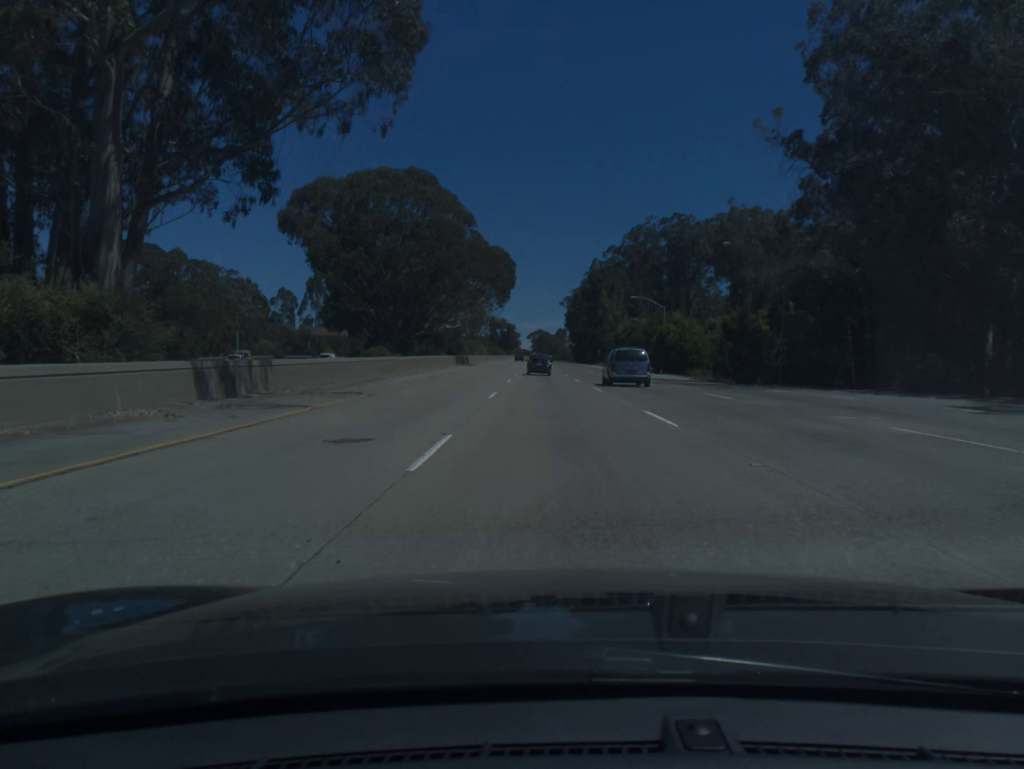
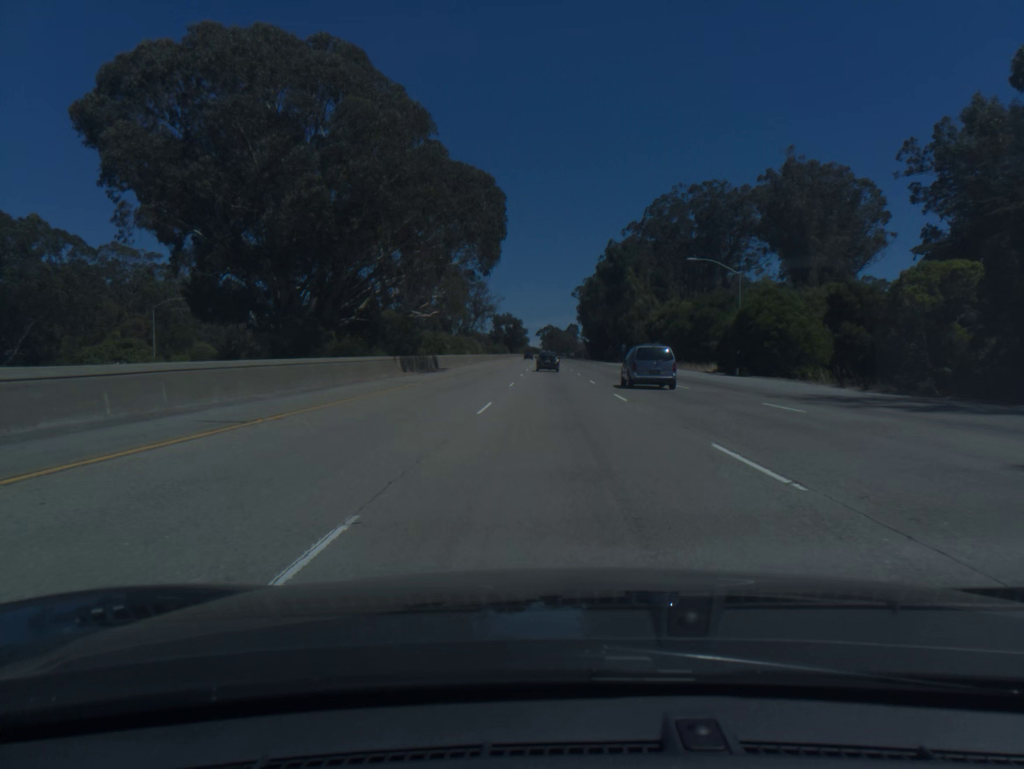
(-0.3, +35.6) m; -1°
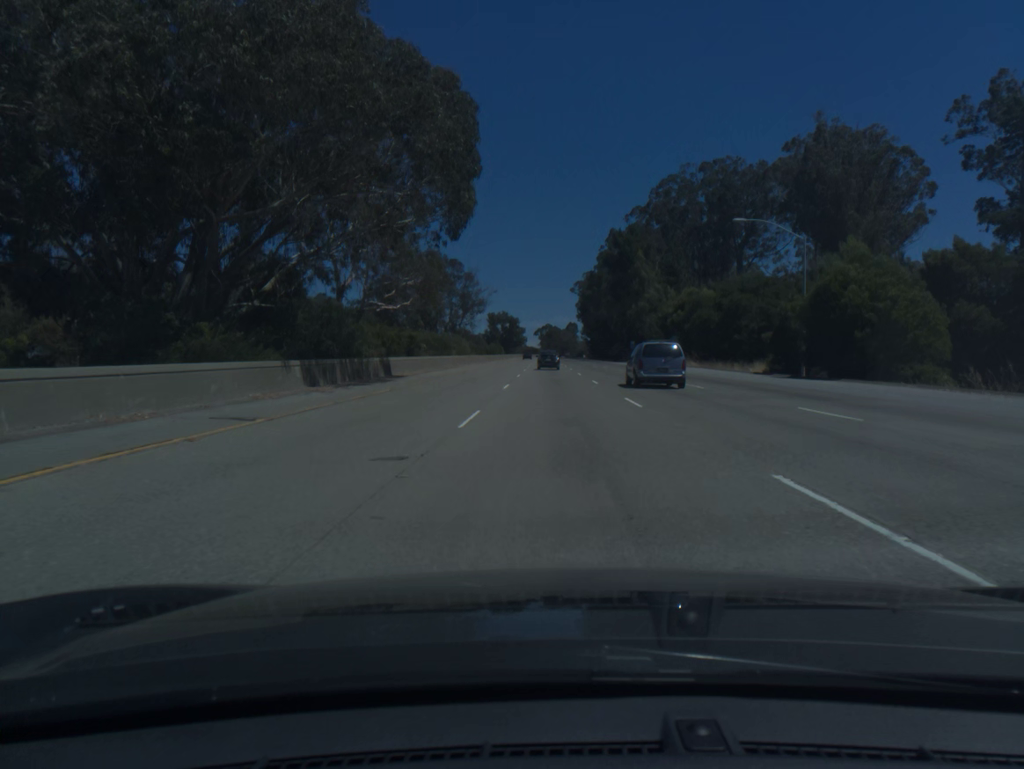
(0.0, +17.9) m; 0°
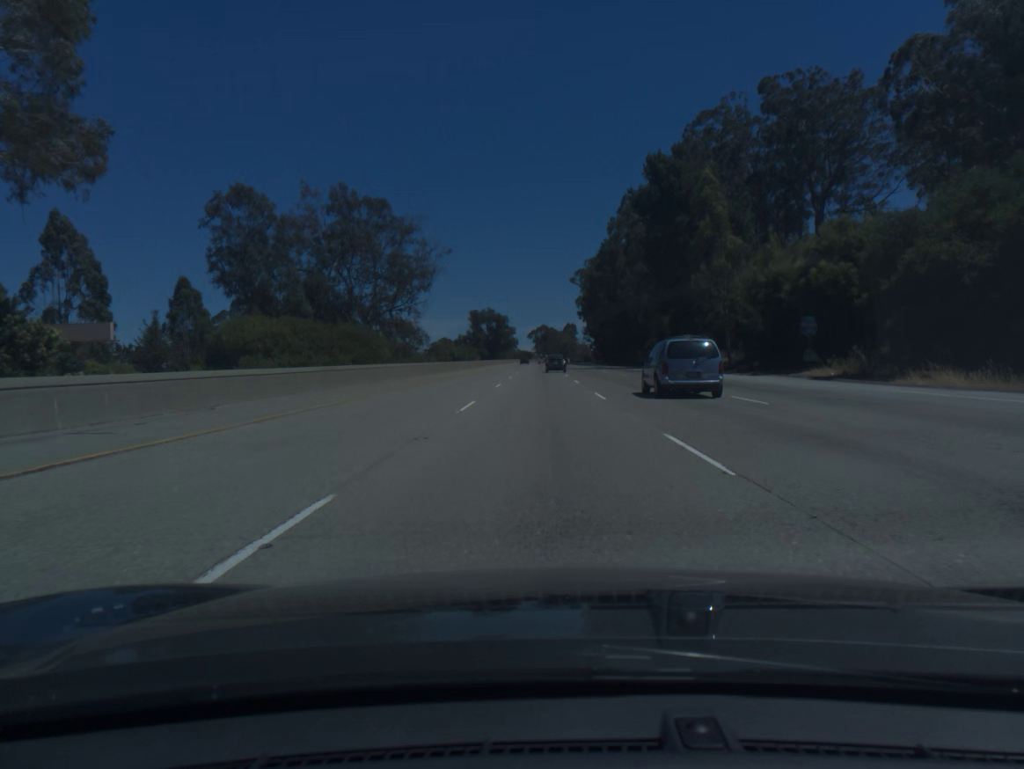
(+0.3, +54.3) m; 0°
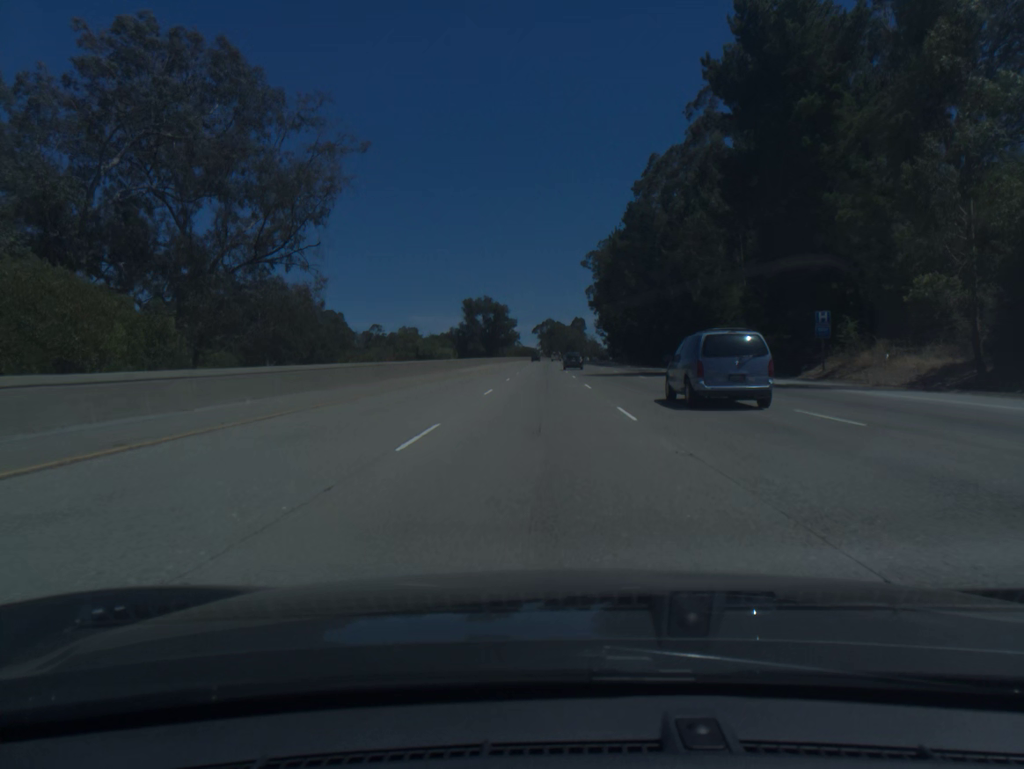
(-0.2, +36.6) m; 0°
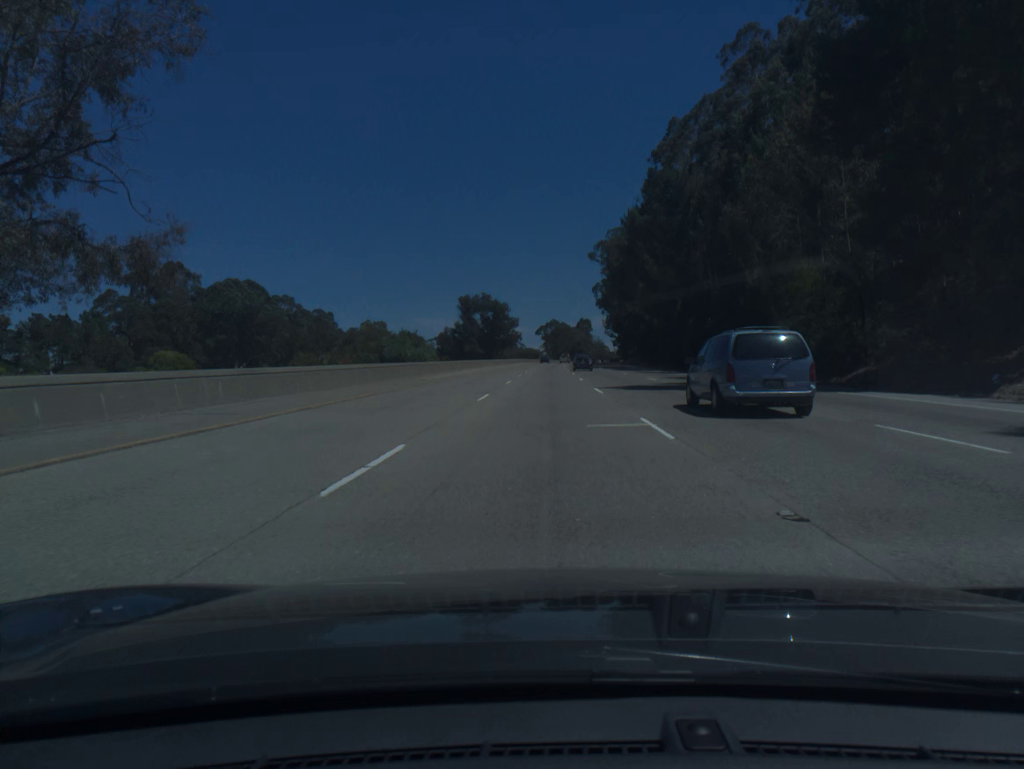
(0.0, +18.3) m; 0°
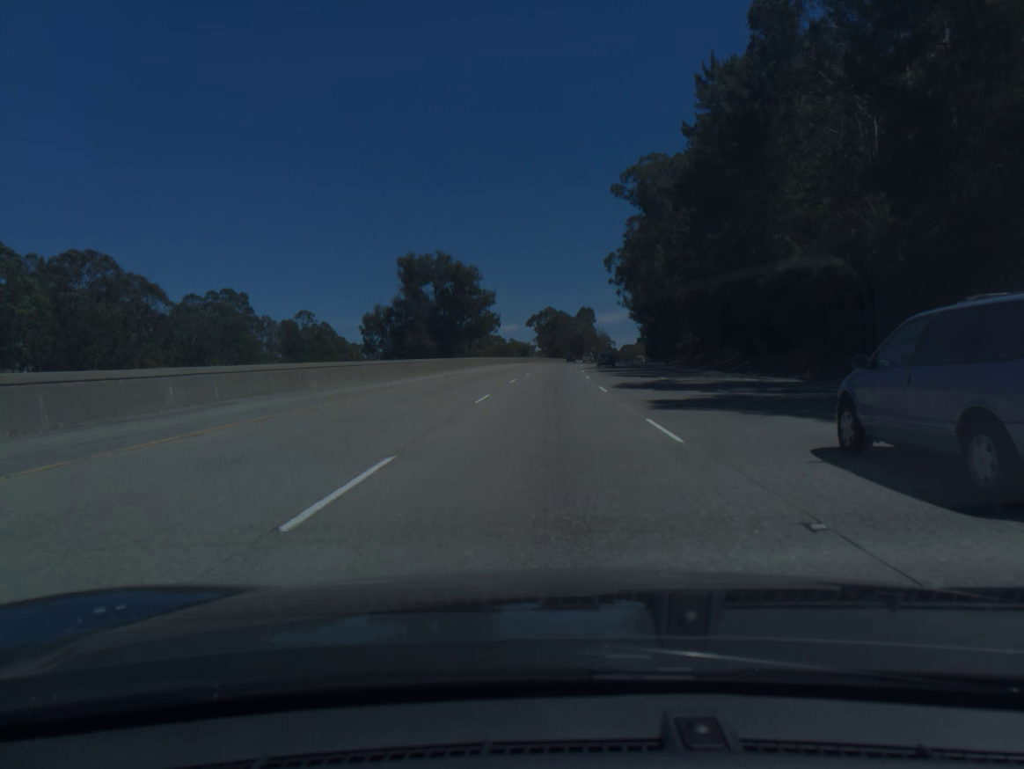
(+0.1, +73.3) m; 0°
